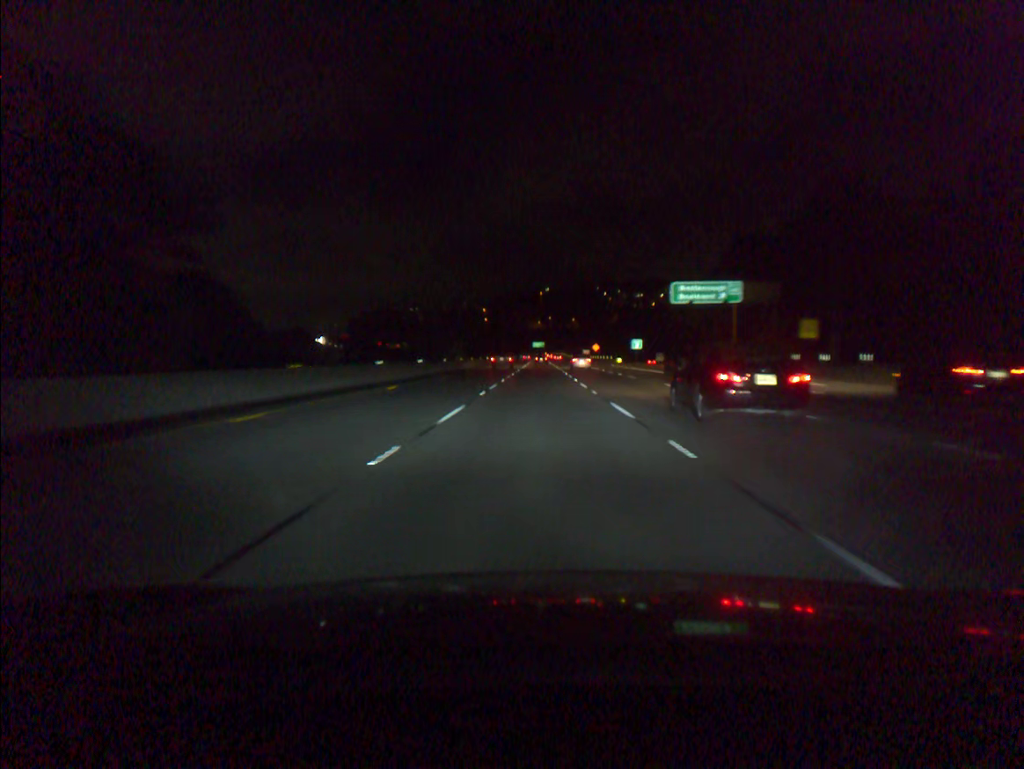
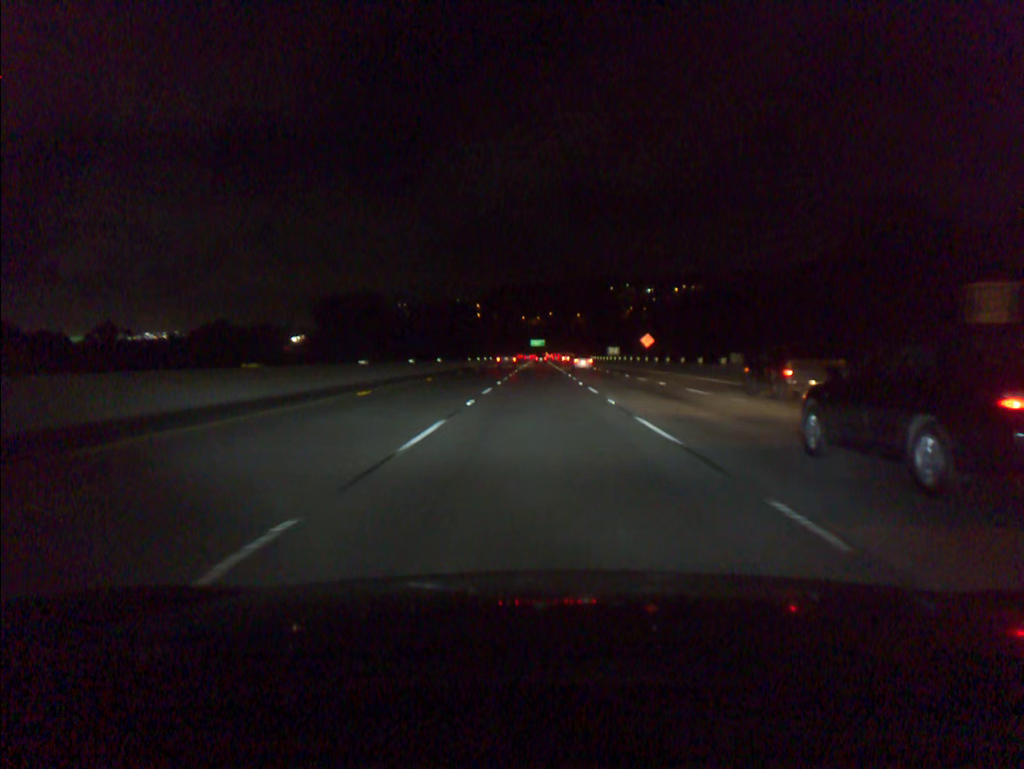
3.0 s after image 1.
(0.0, +92.1) m; 0°
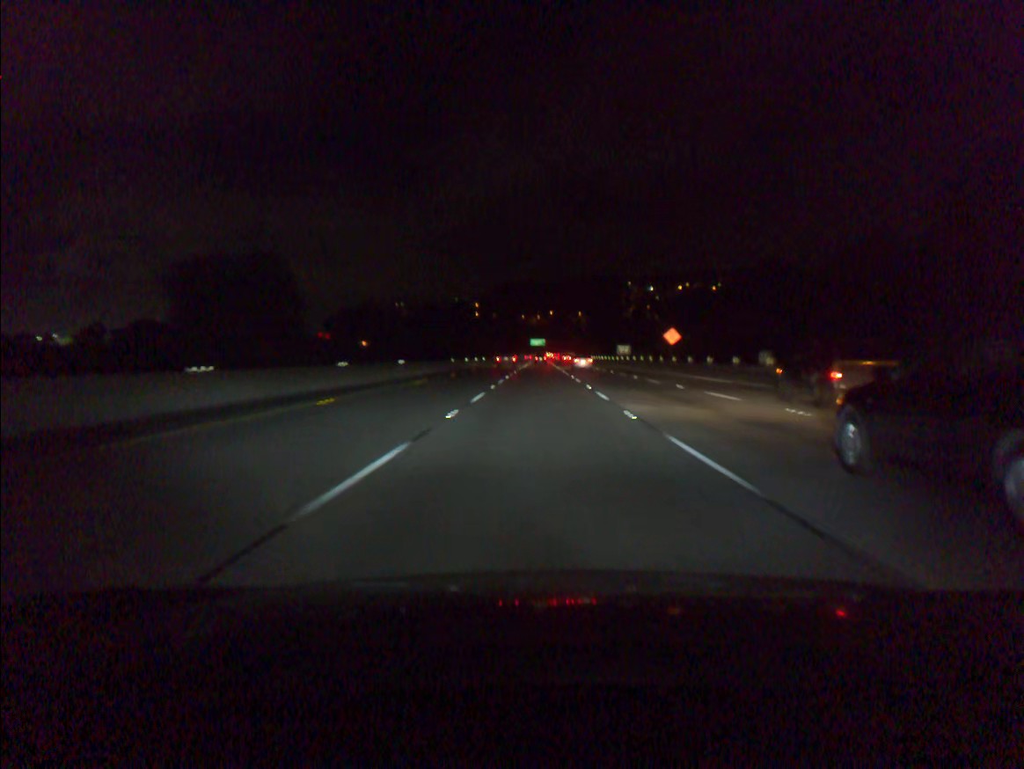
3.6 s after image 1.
(0.0, +18.5) m; 0°
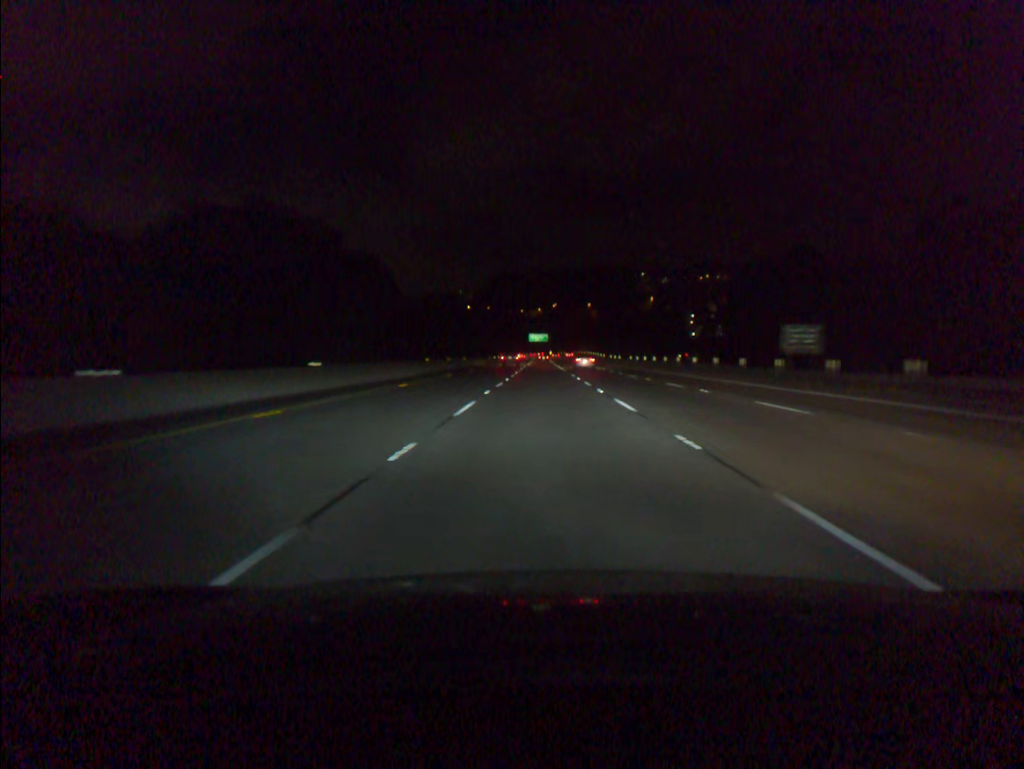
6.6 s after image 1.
(-0.2, +92.5) m; 0°
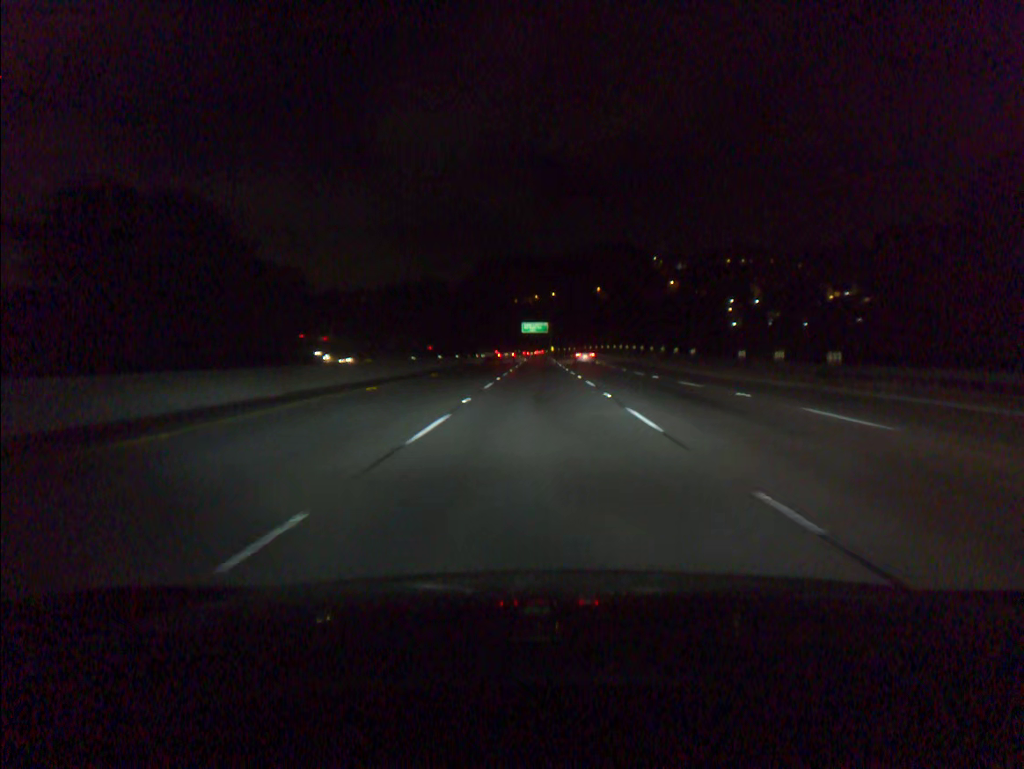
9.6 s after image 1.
(+0.3, +92.2) m; 0°
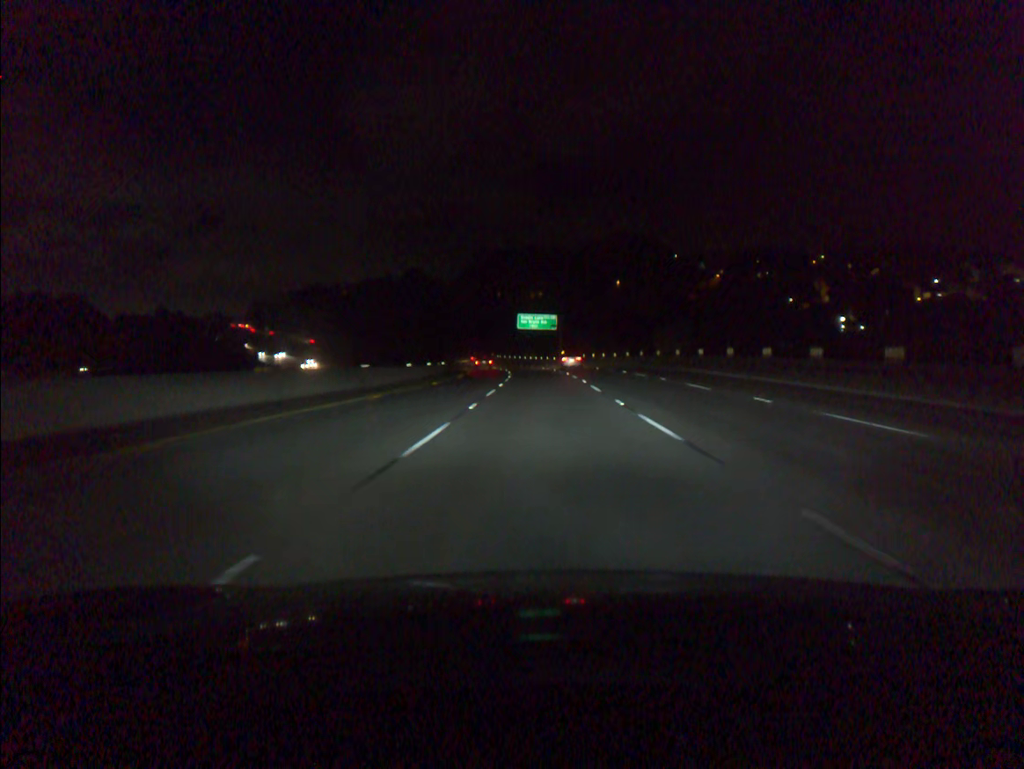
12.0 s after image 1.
(-0.2, +73.8) m; 0°
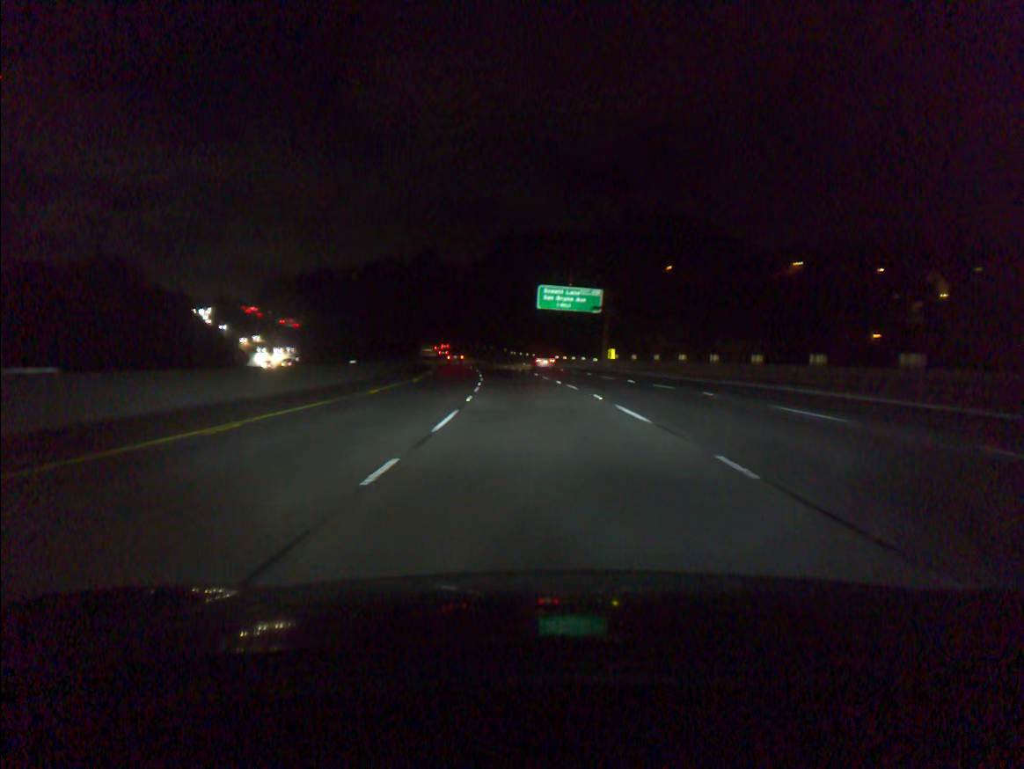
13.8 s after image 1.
(-0.5, +55.3) m; -2°
